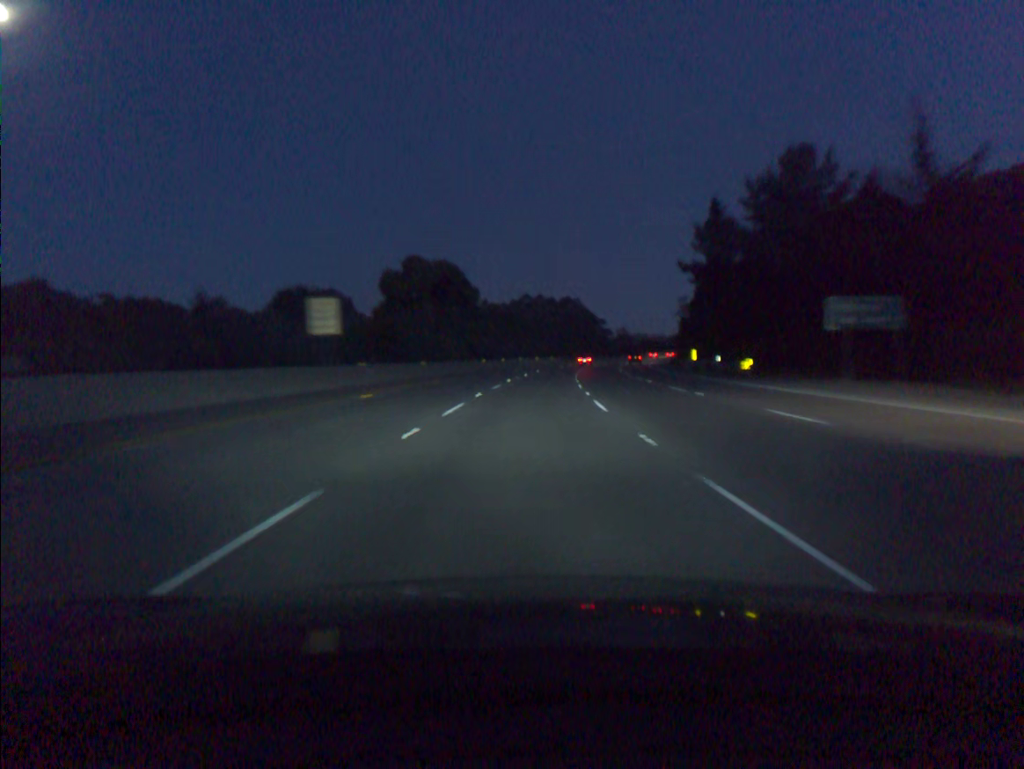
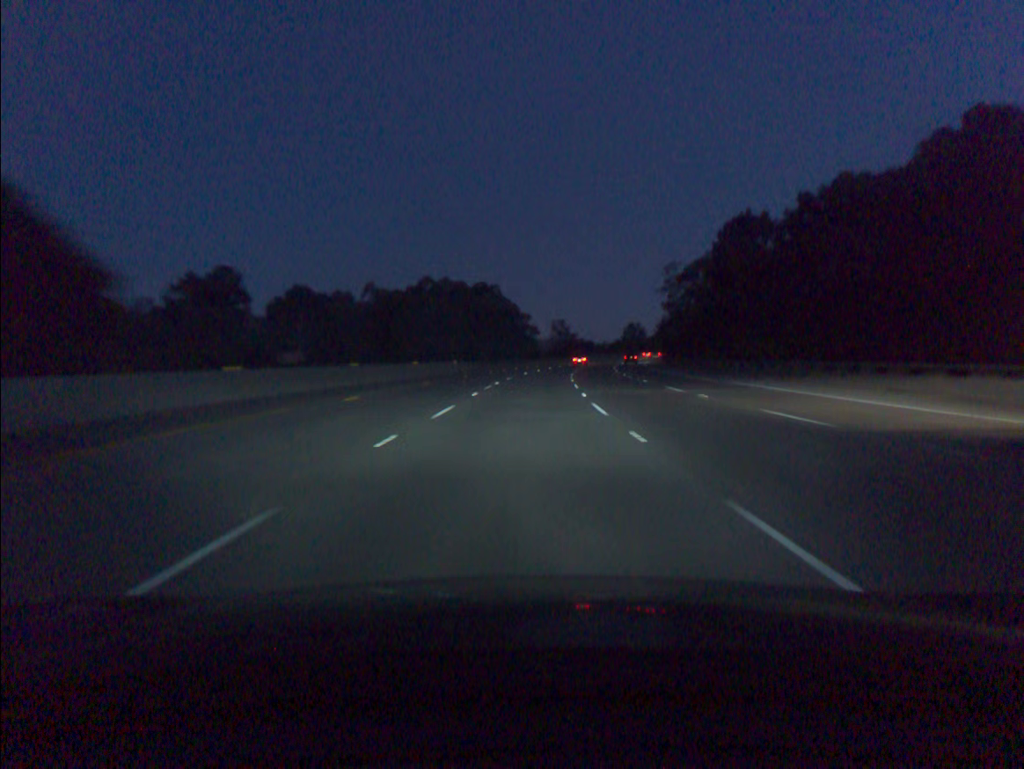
(+4.1, +73.0) m; +6°
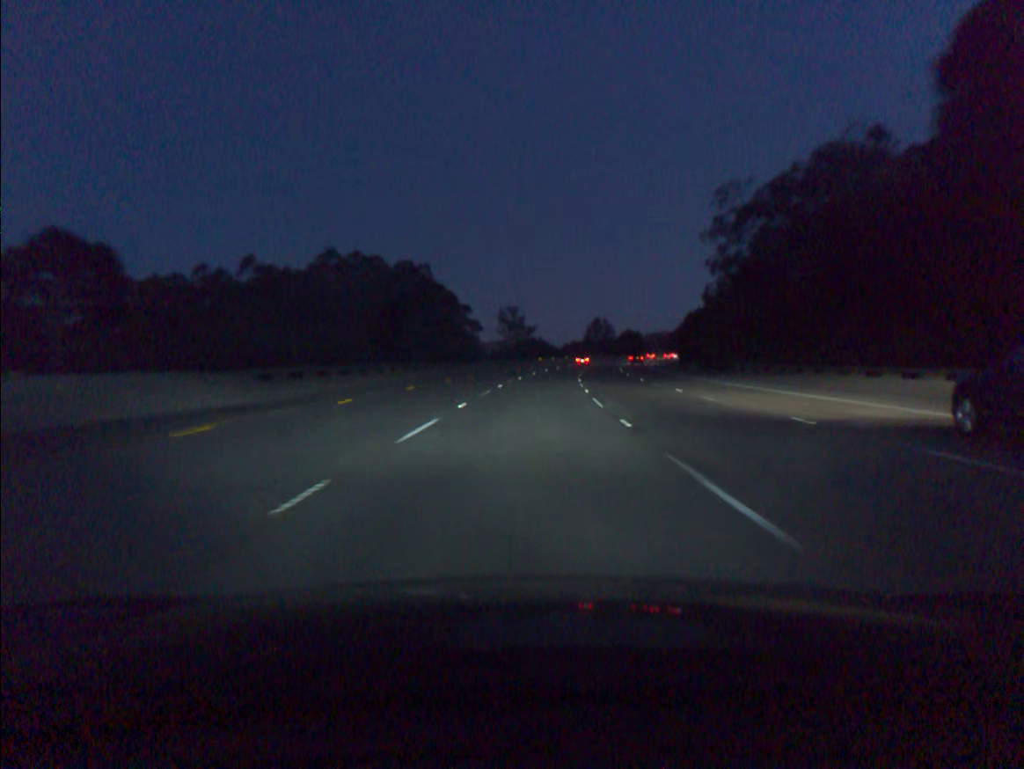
(+1.9, +54.7) m; +4°
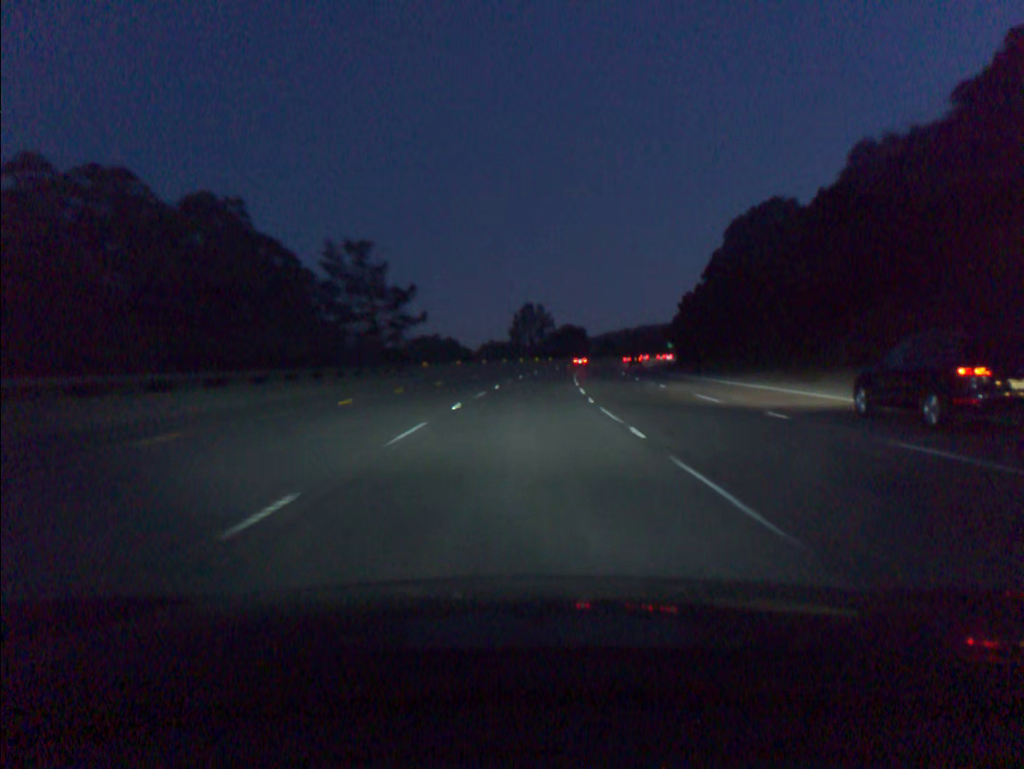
(+4.1, +72.8) m; +6°
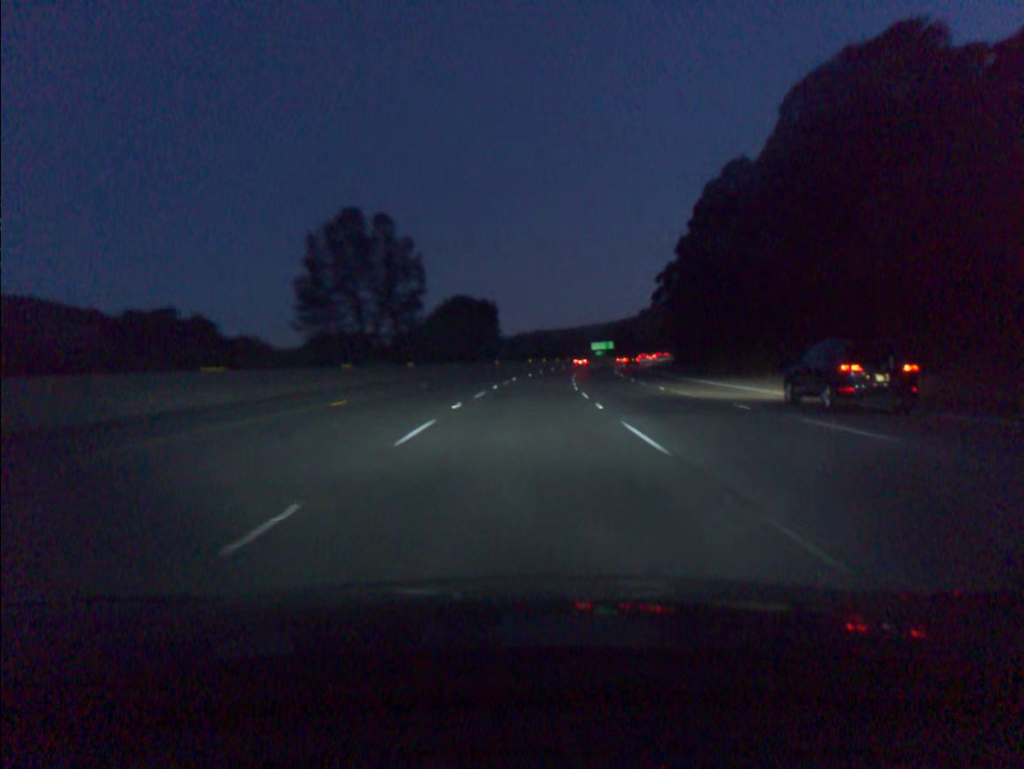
(+5.8, +90.9) m; +8°
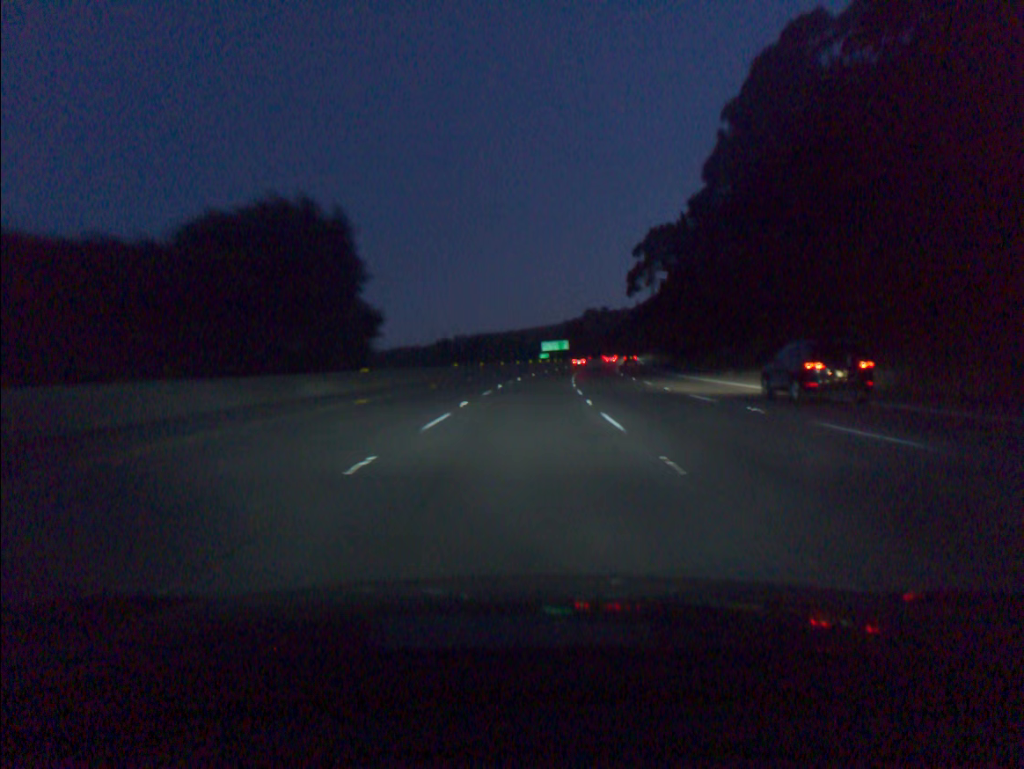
(+2.1, +54.7) m; +4°
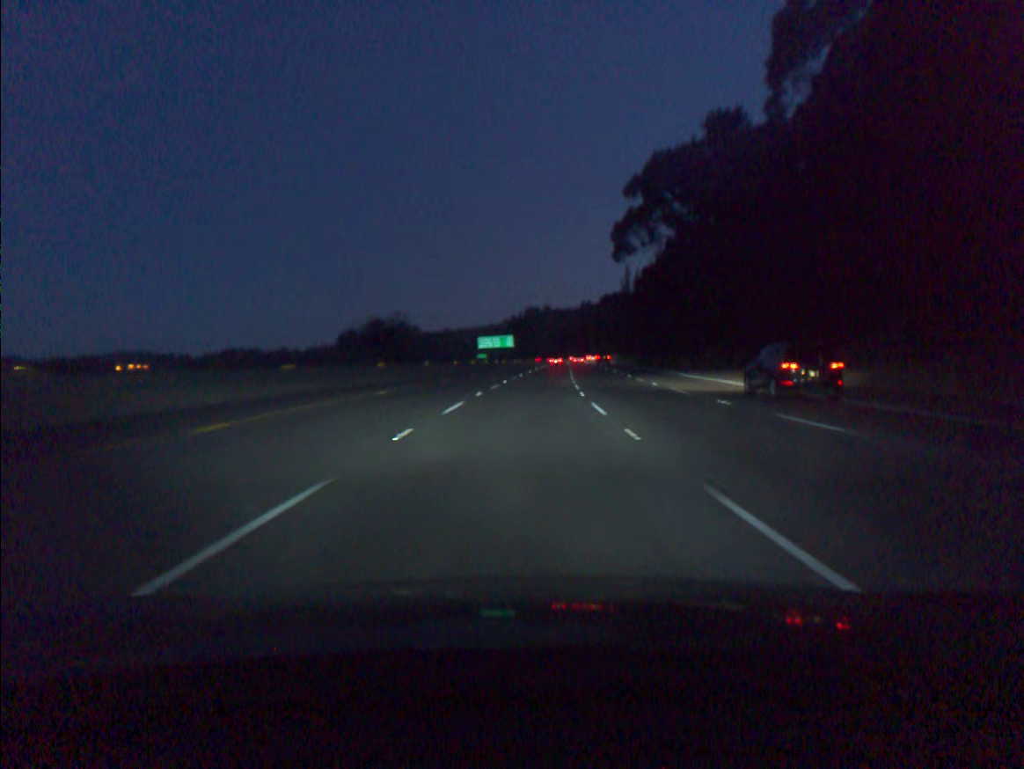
(+2.1, +54.8) m; +5°
